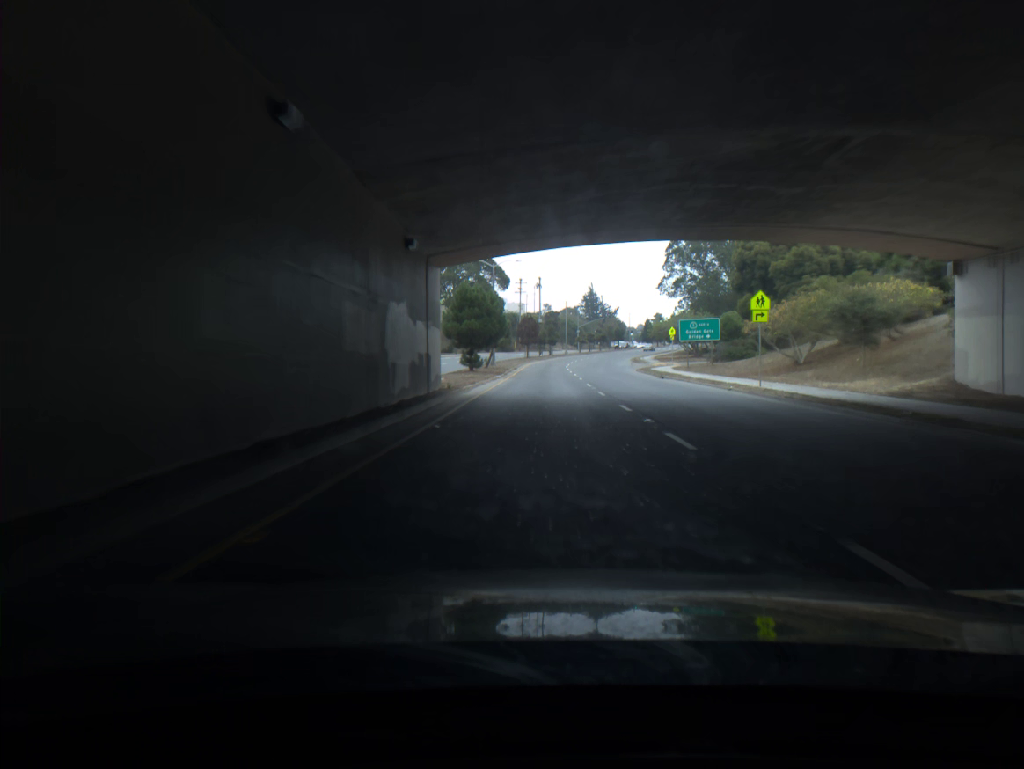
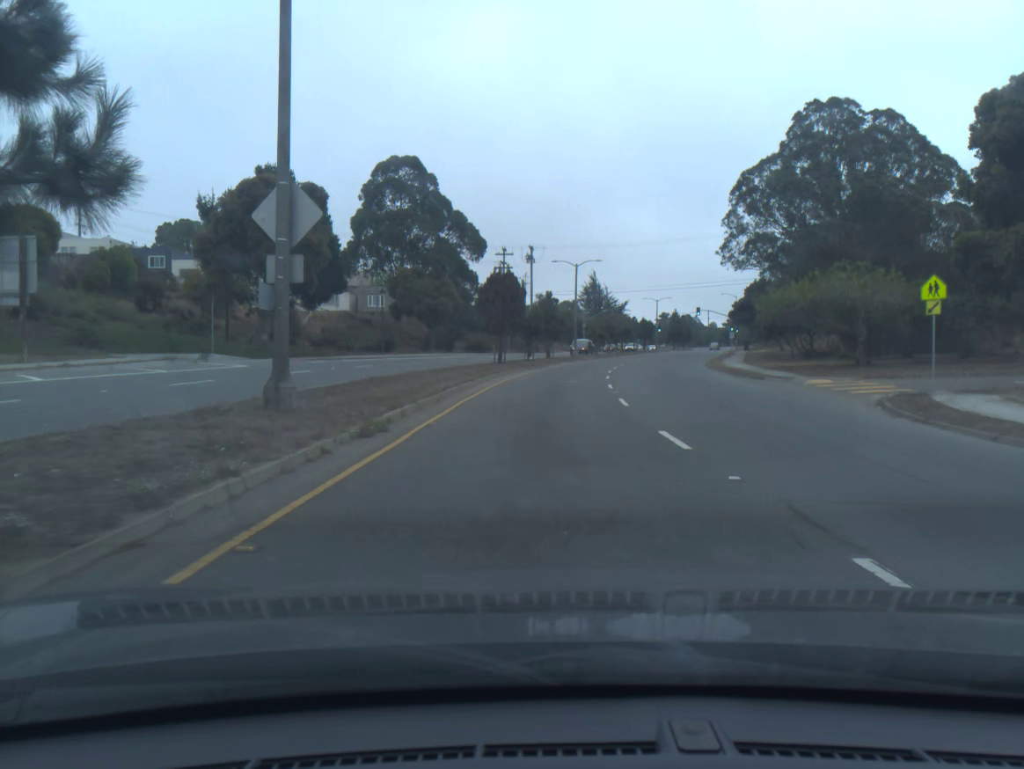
(+0.4, +51.2) m; +1°
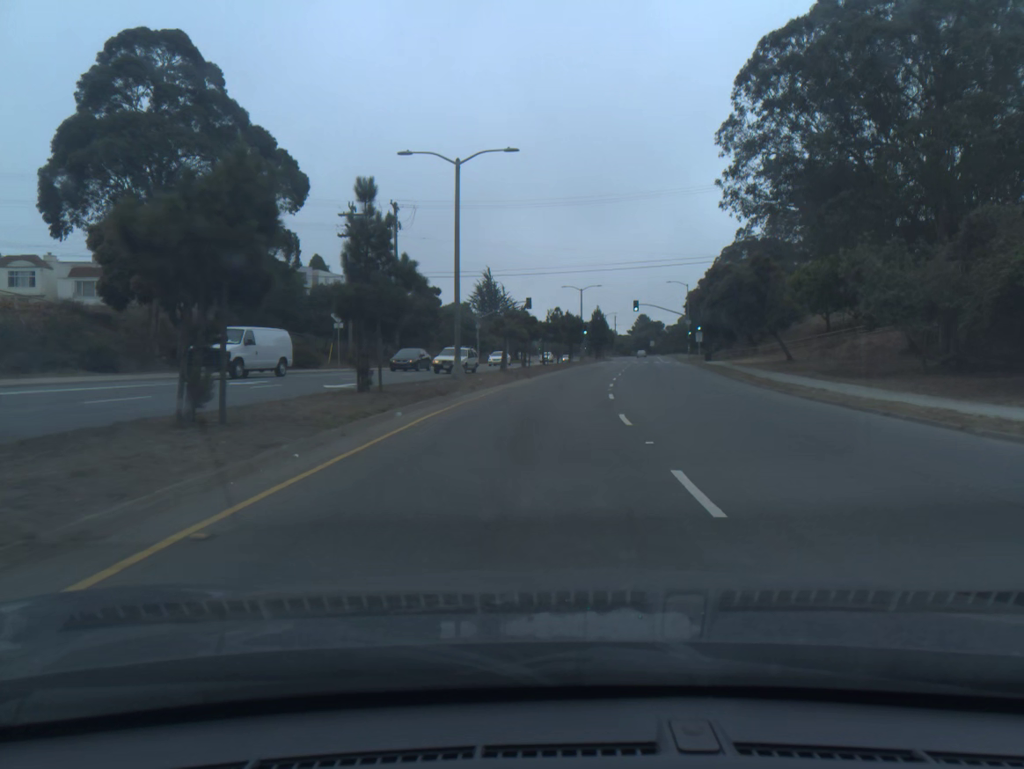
(+2.2, +40.7) m; +8°
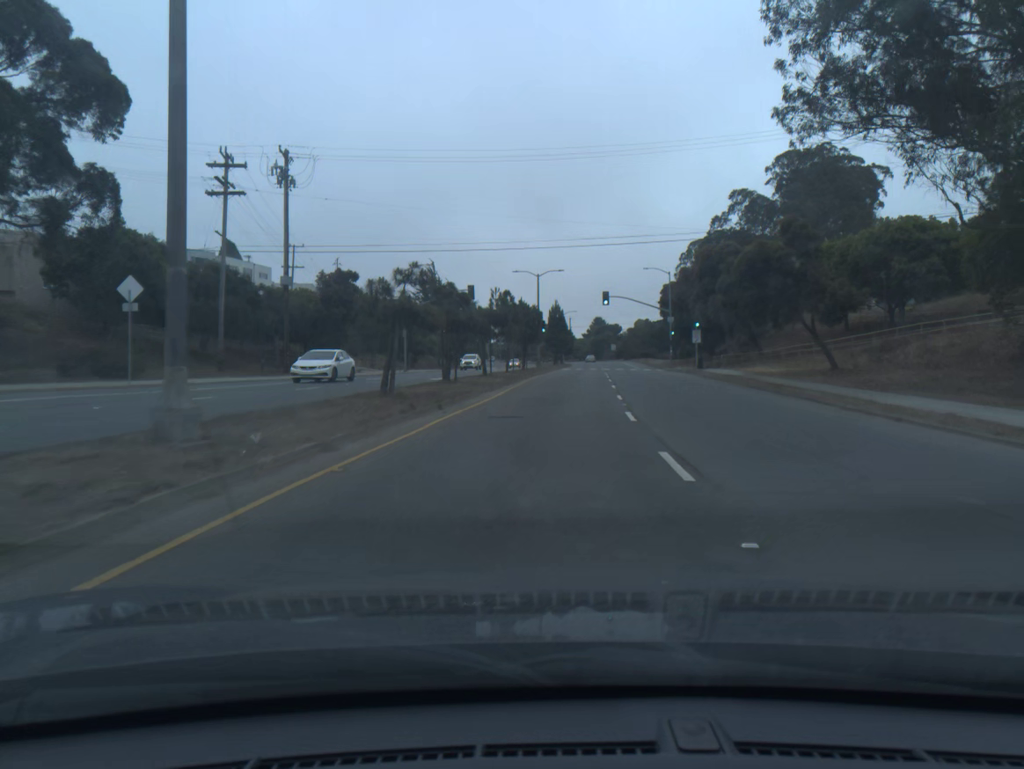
(+0.6, +20.3) m; +4°
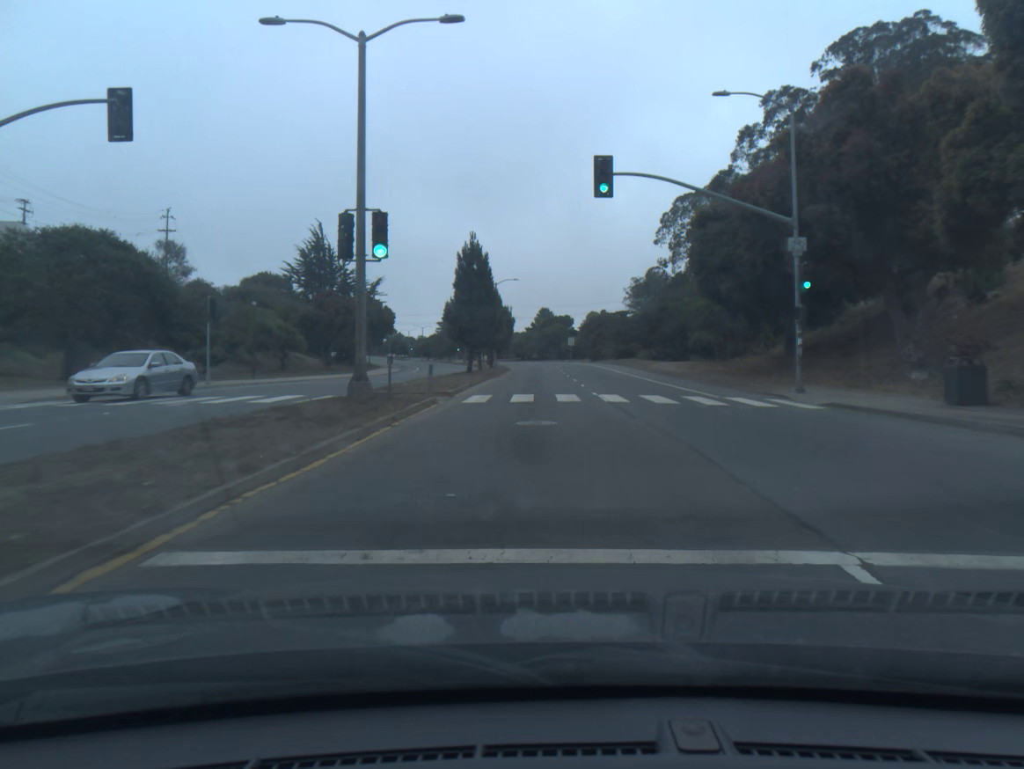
(+2.5, +51.8) m; +4°
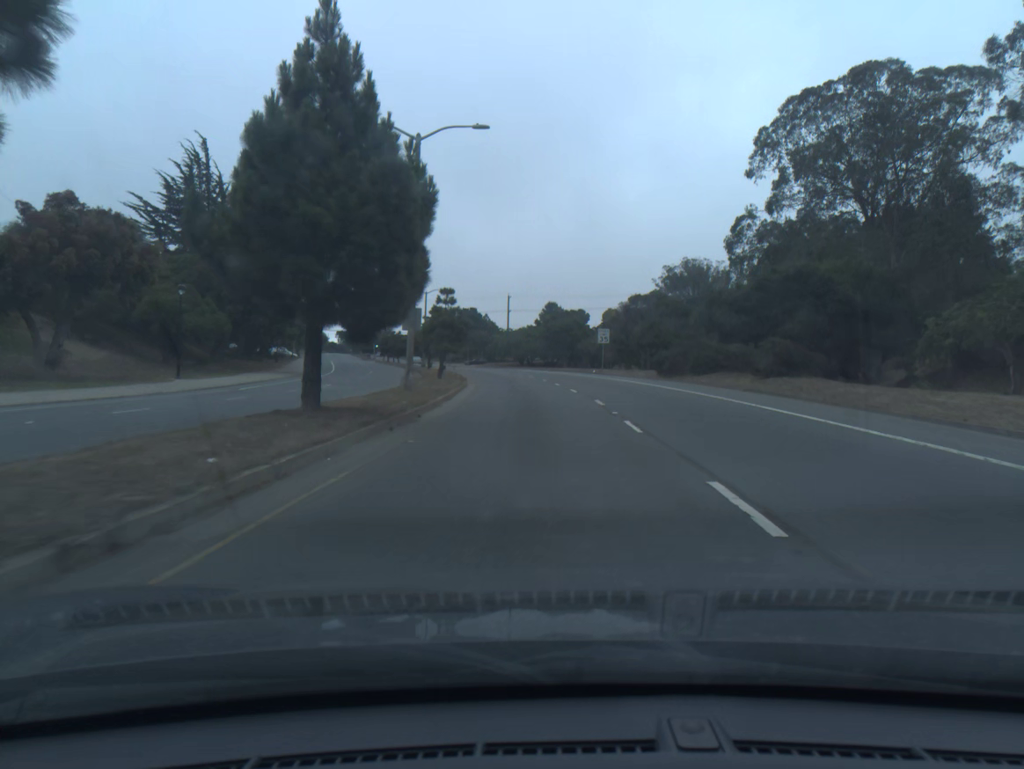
(+0.1, +52.3) m; 0°
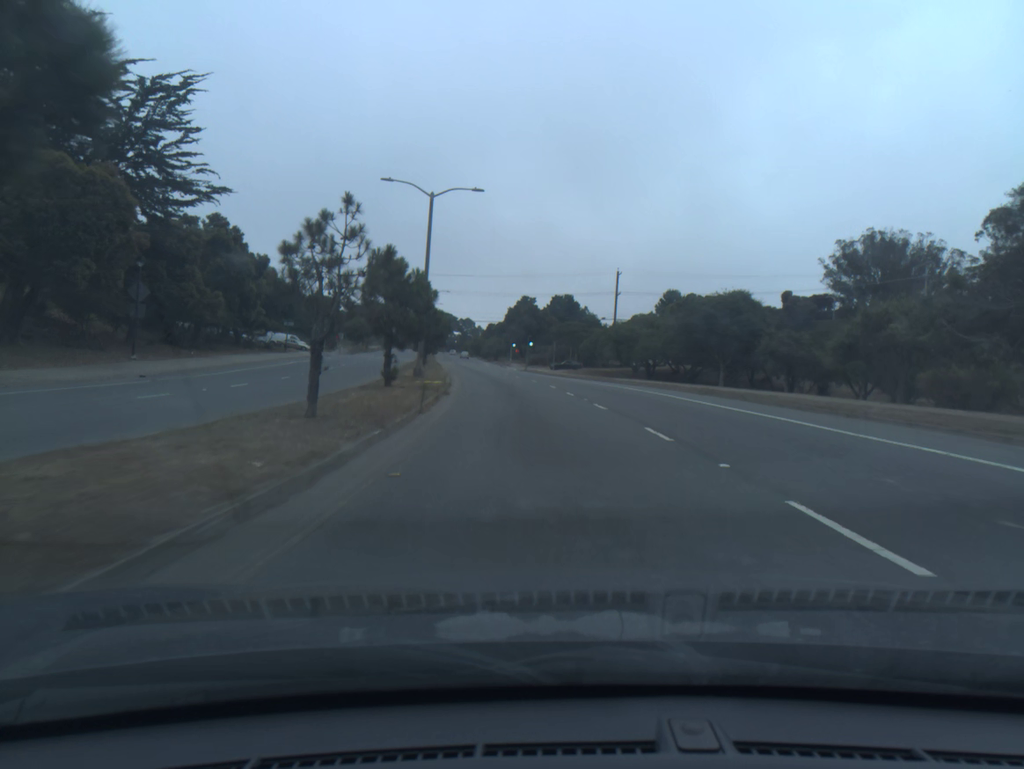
(-2.7, +51.2) m; -7°
